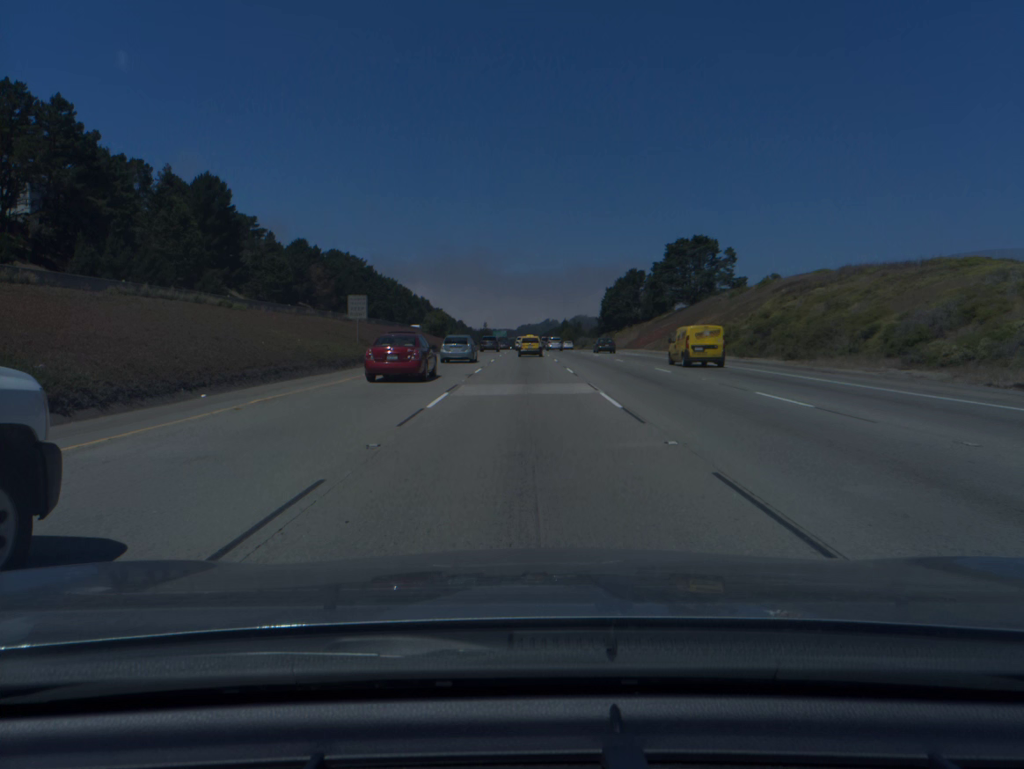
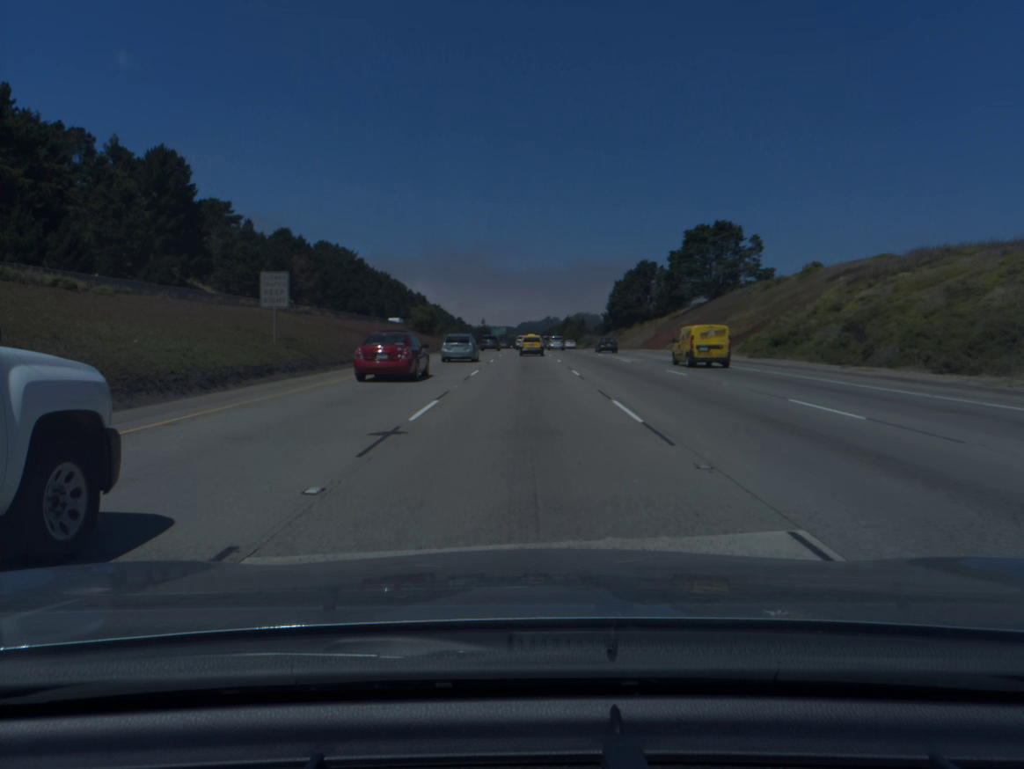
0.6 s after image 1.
(0.0, +17.1) m; 0°
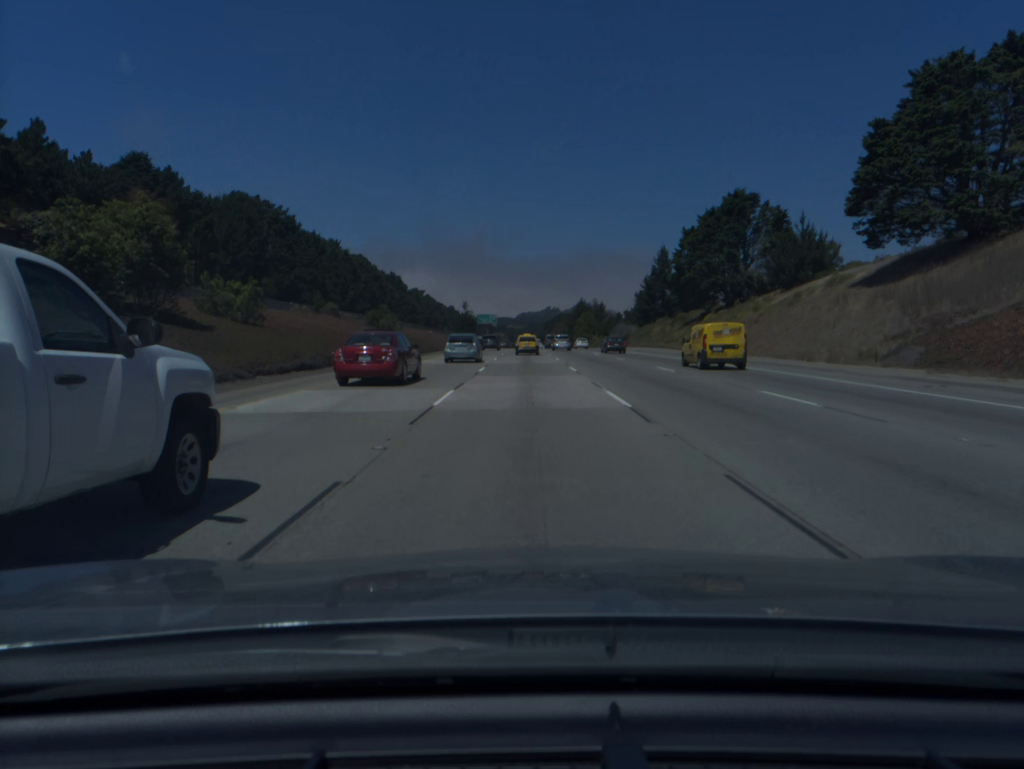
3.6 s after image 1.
(+0.1, +85.4) m; 0°
